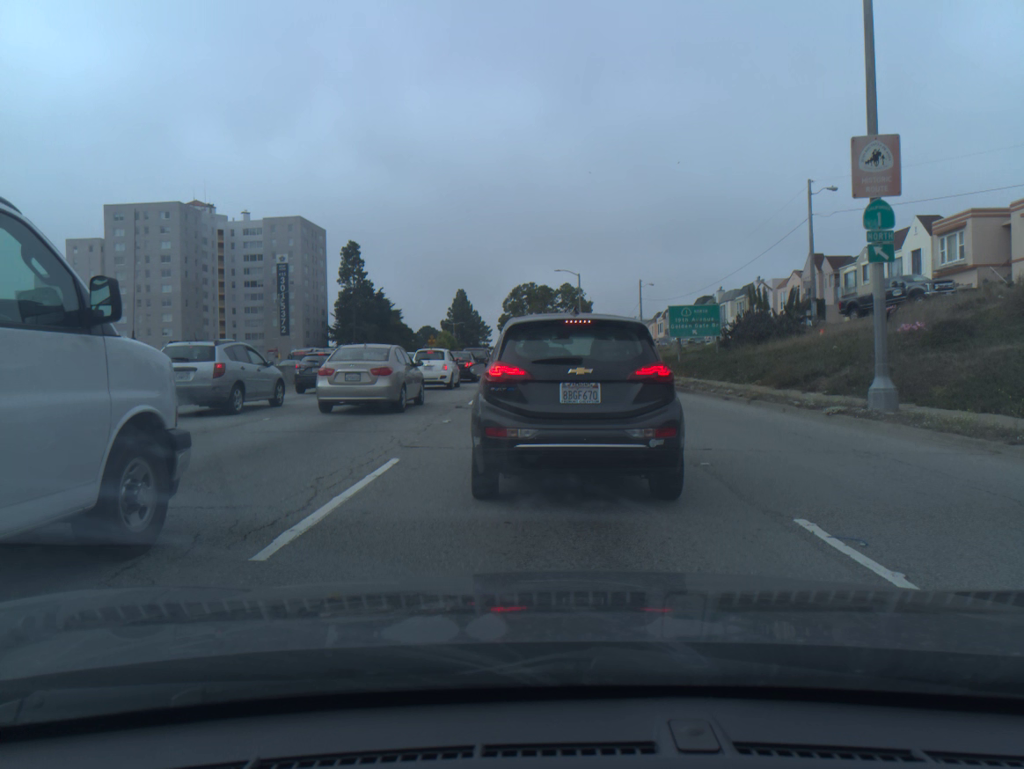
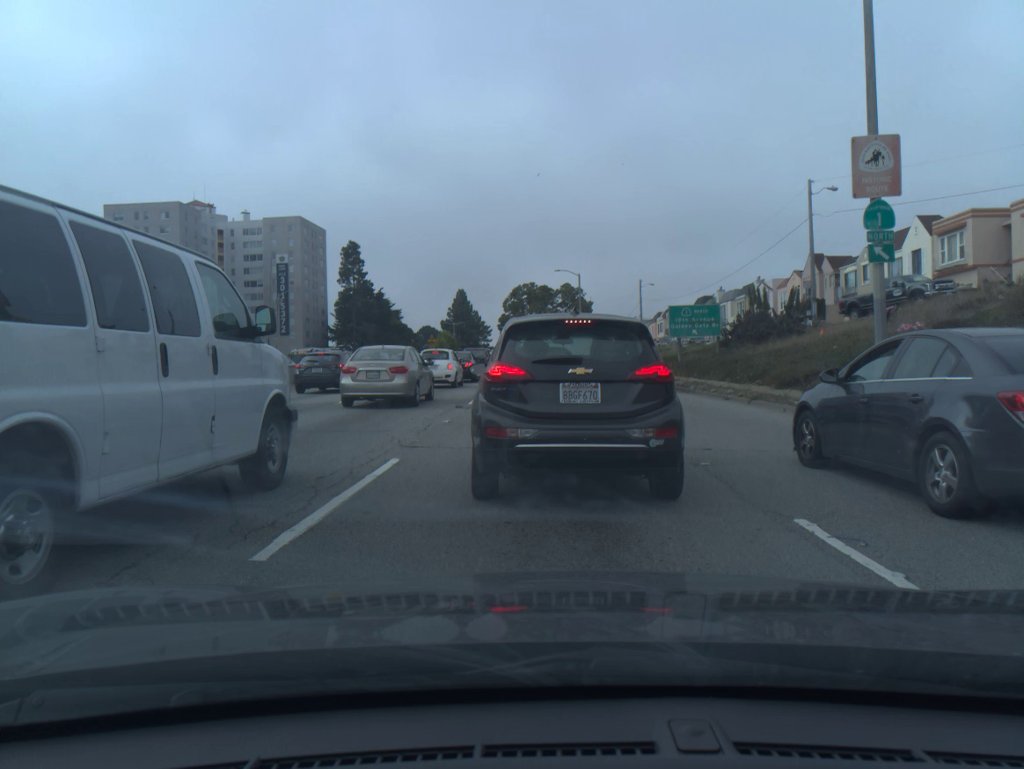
(0.0, 0.0) m; 0°
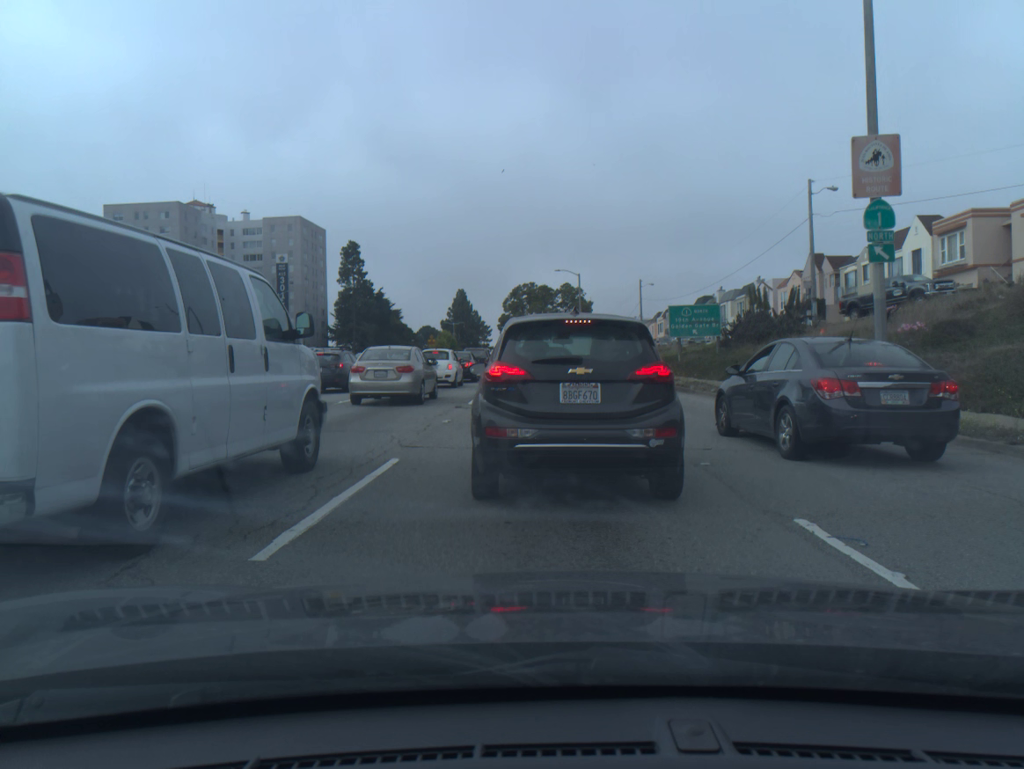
(0.0, 0.0) m; 0°
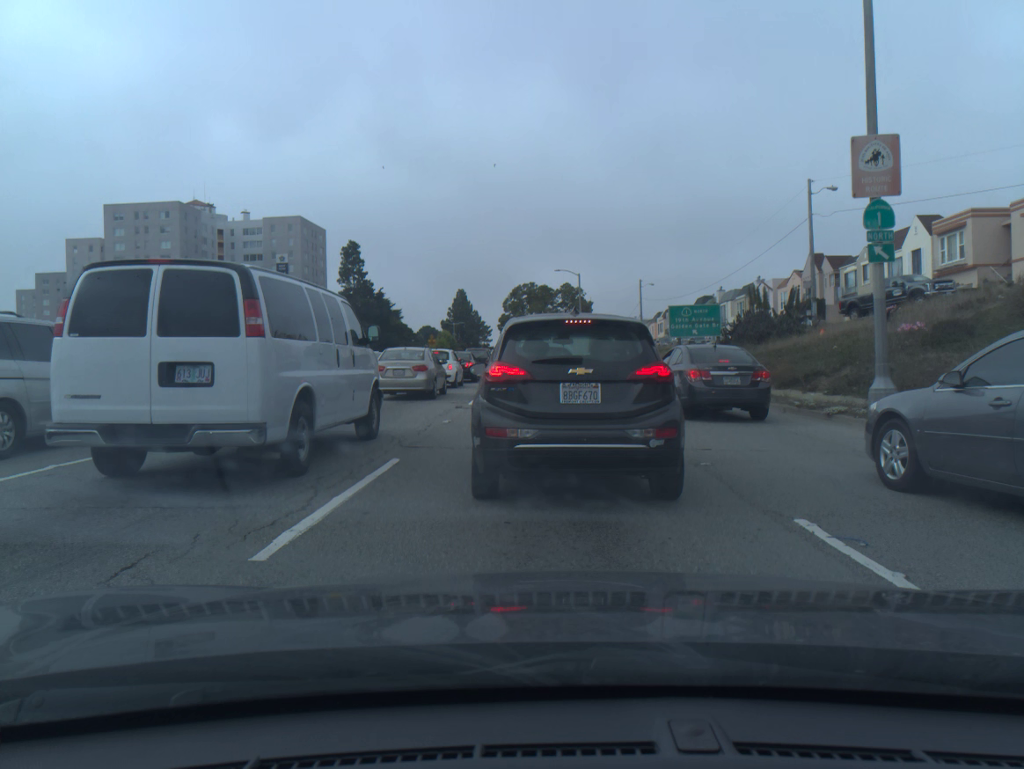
(0.0, 0.0) m; 0°
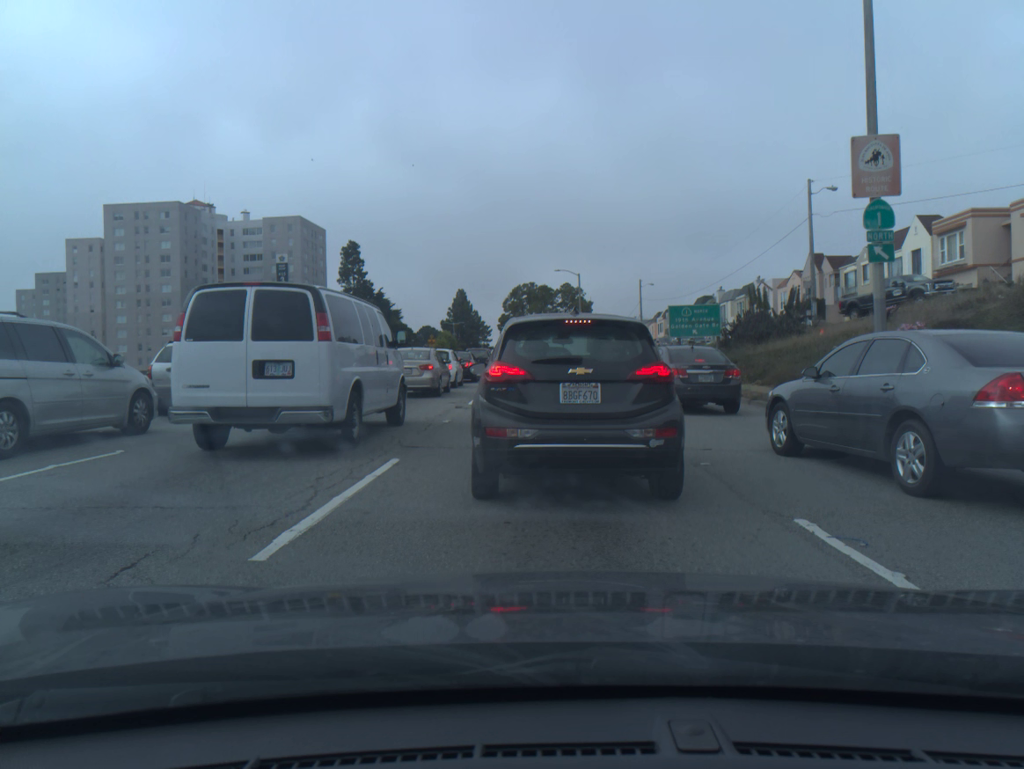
(0.0, 0.0) m; 0°
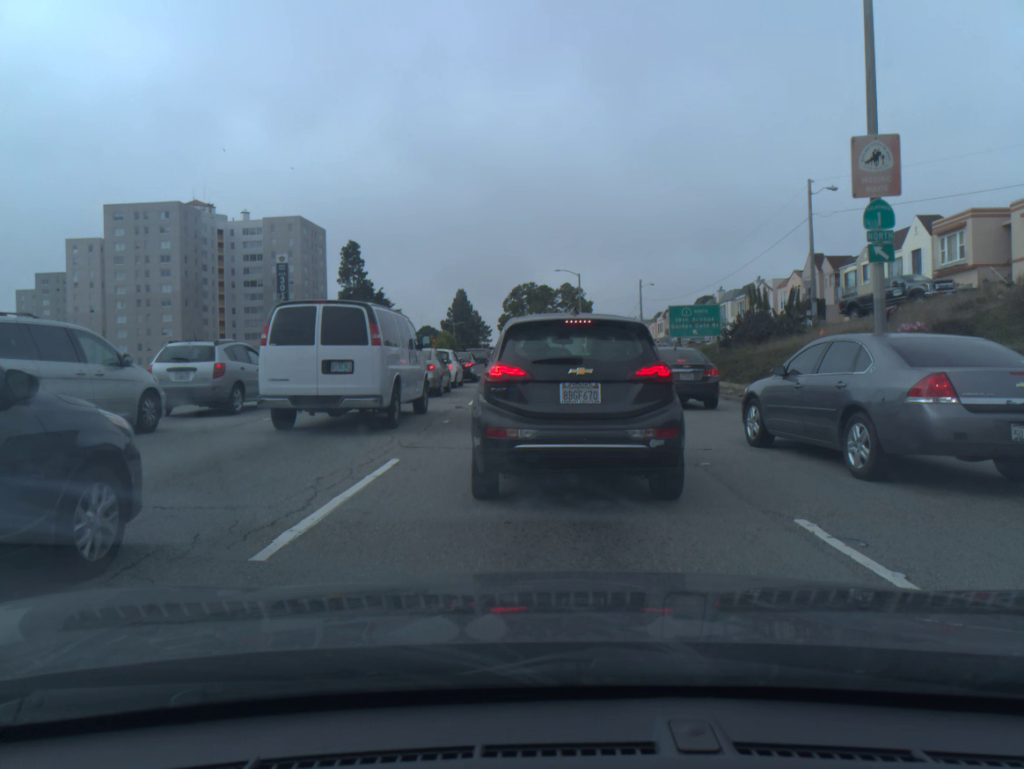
(0.0, 0.0) m; 0°
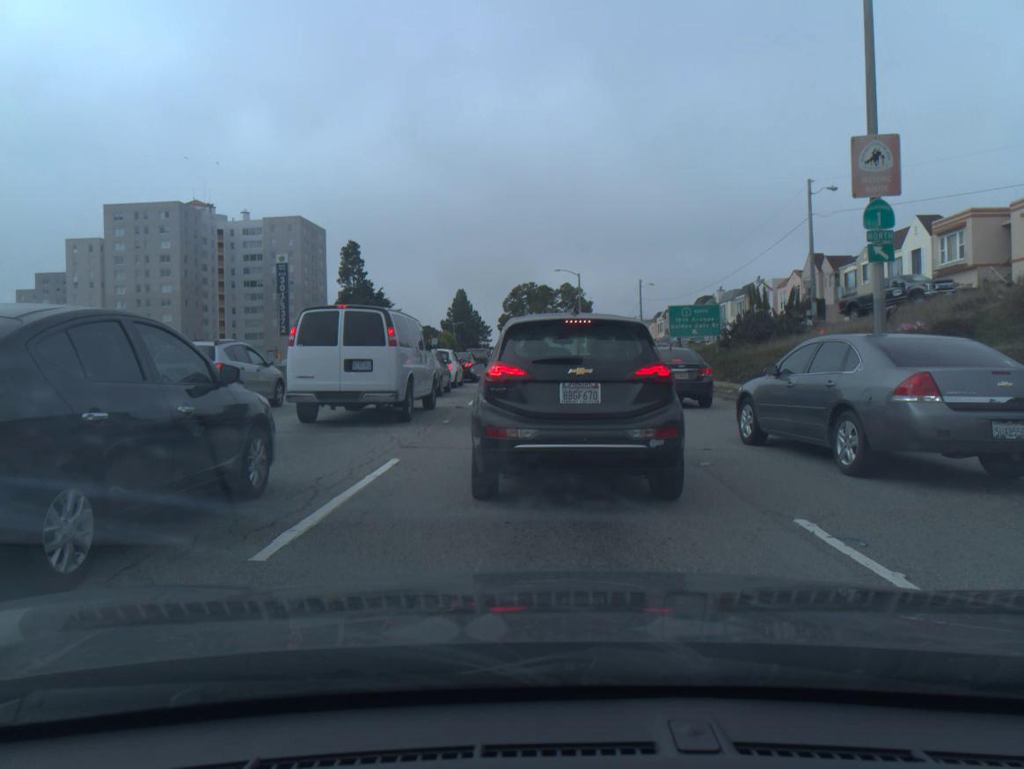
(0.0, 0.0) m; 0°
